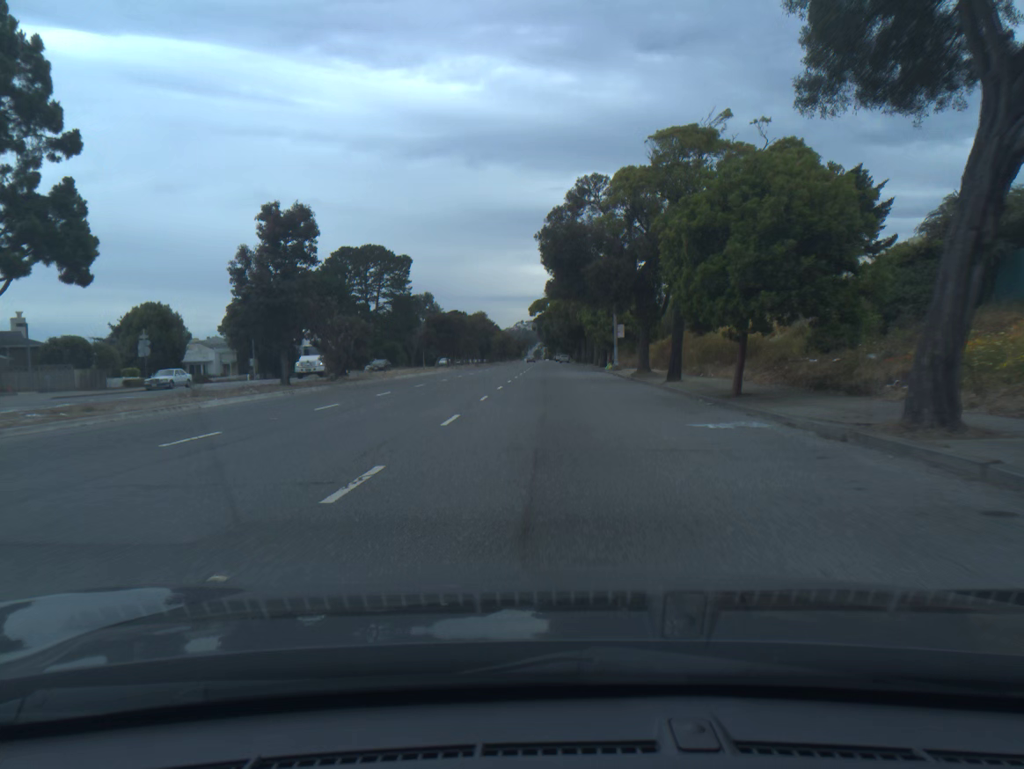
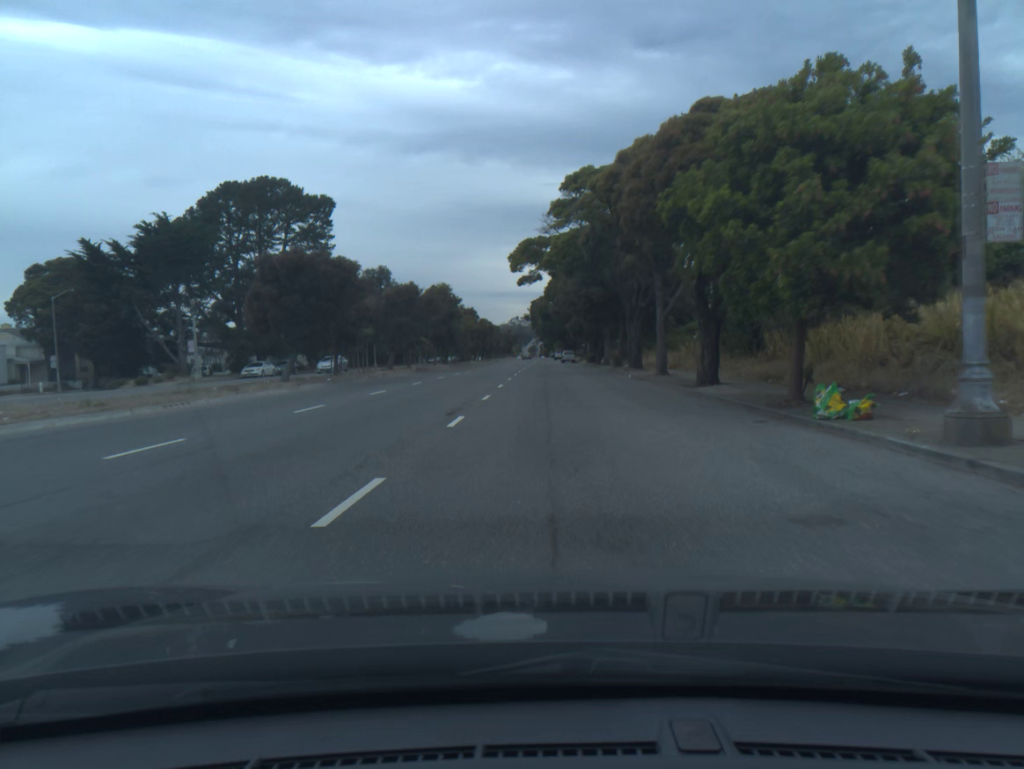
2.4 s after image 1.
(0.0, +45.1) m; 0°
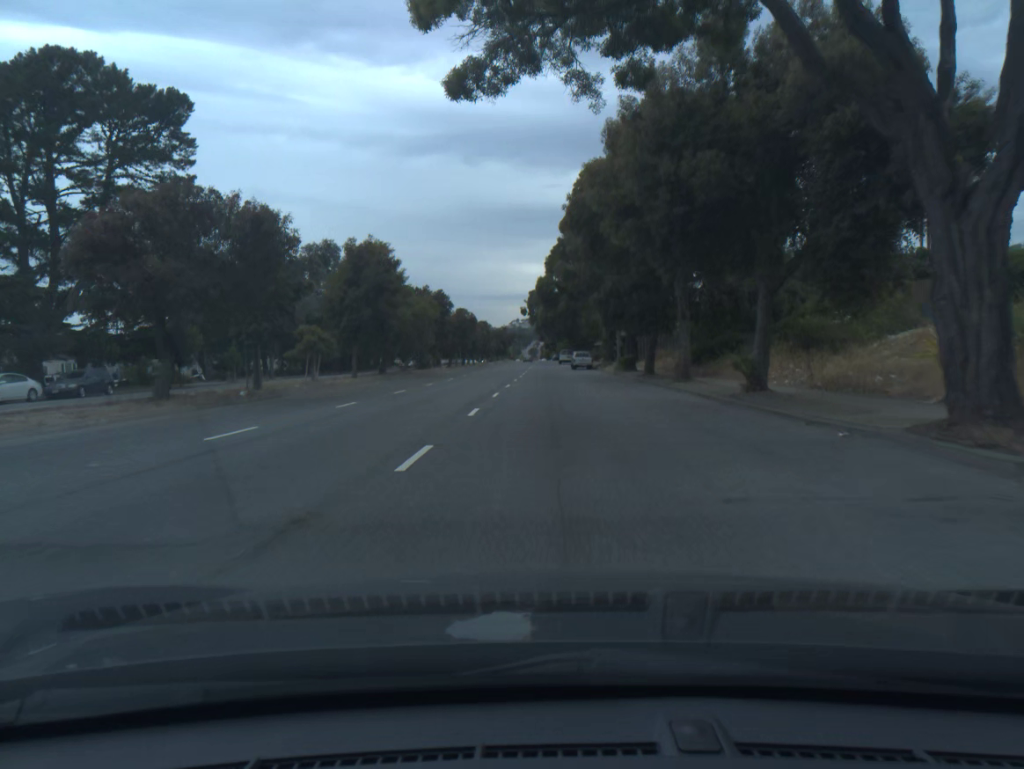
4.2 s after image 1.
(0.0, +34.1) m; 0°
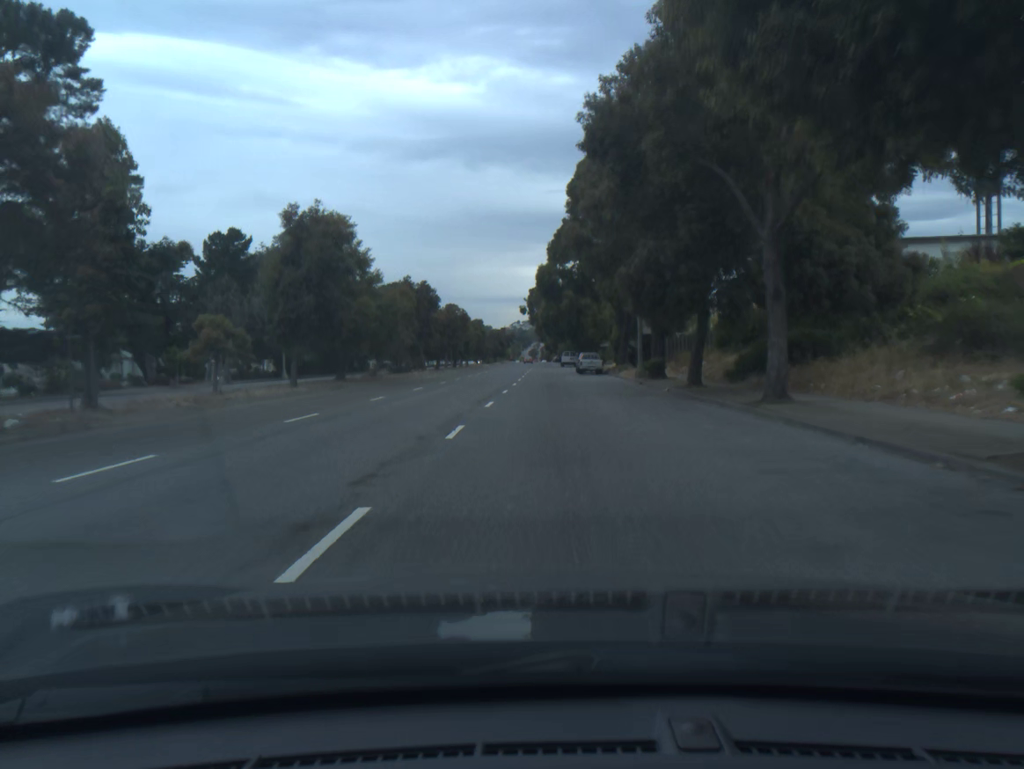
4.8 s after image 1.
(0.0, +11.2) m; 0°
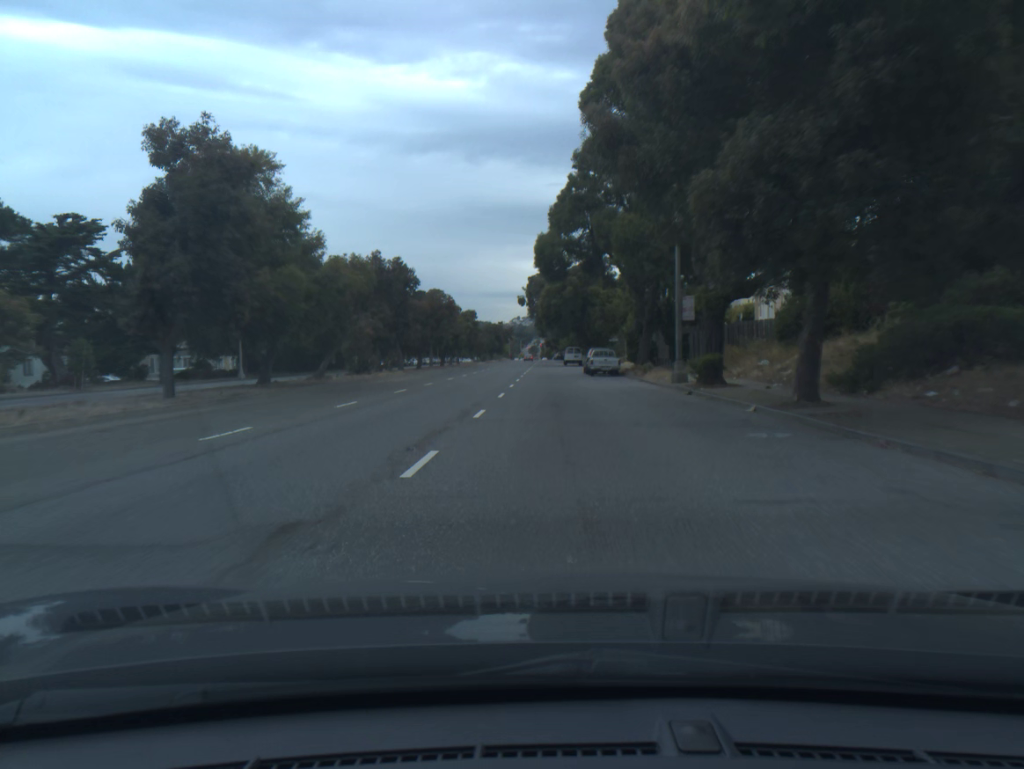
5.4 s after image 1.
(0.0, +11.3) m; 0°
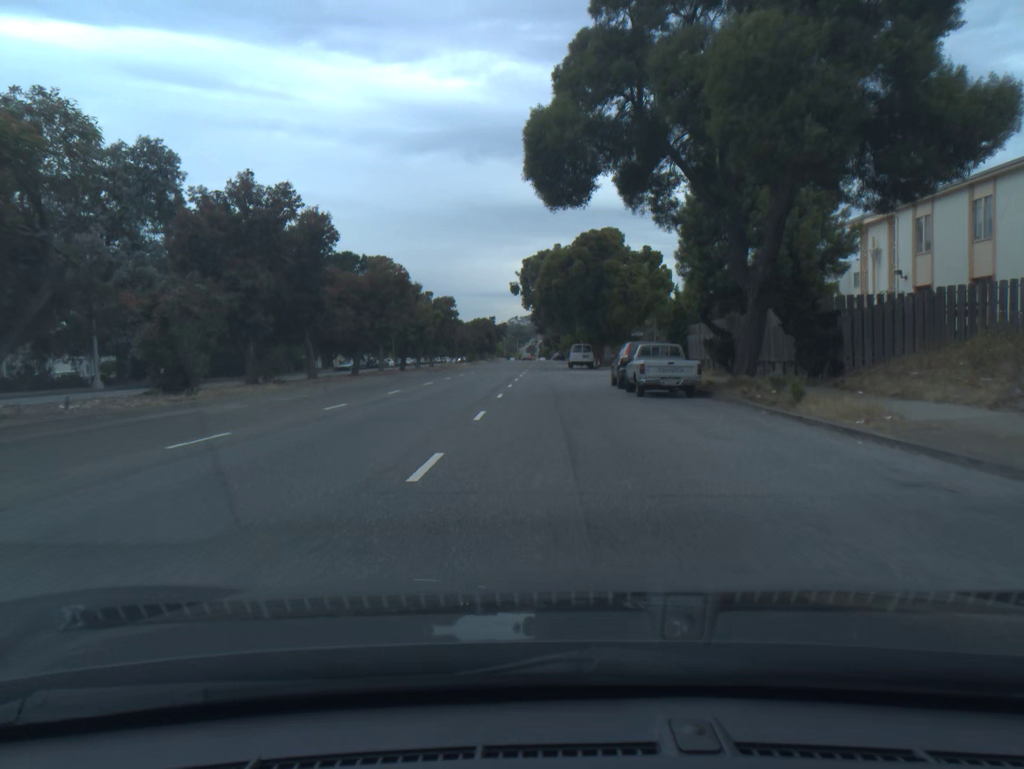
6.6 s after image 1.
(+0.1, +22.5) m; 0°
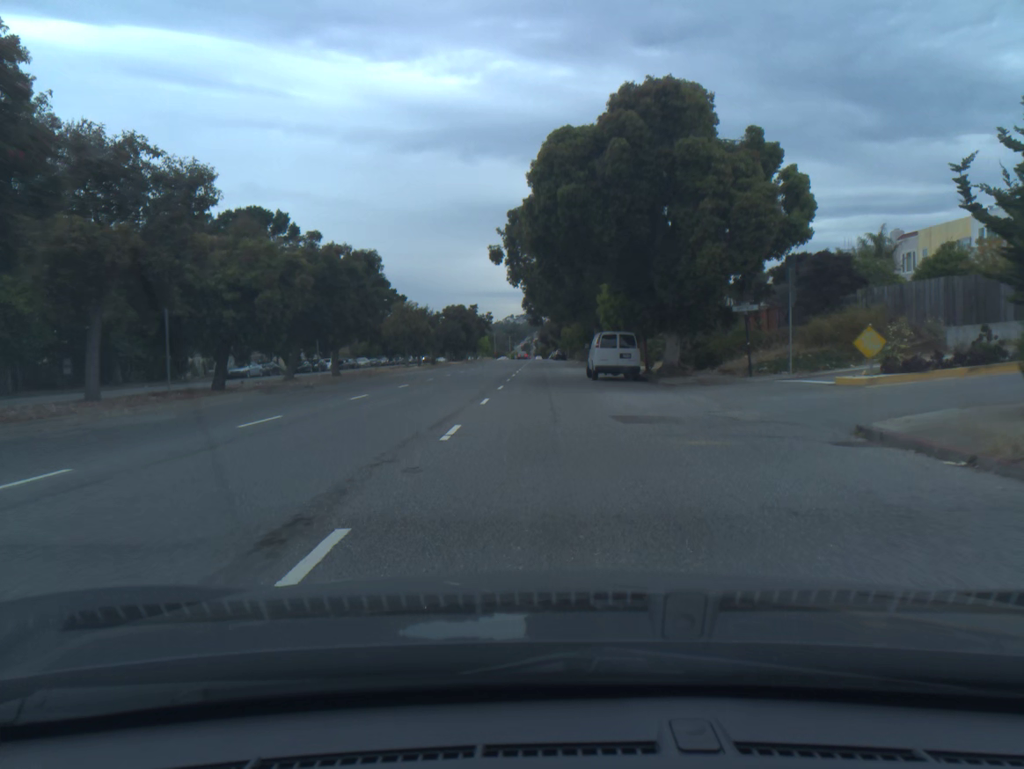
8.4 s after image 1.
(+0.1, +33.2) m; 0°
